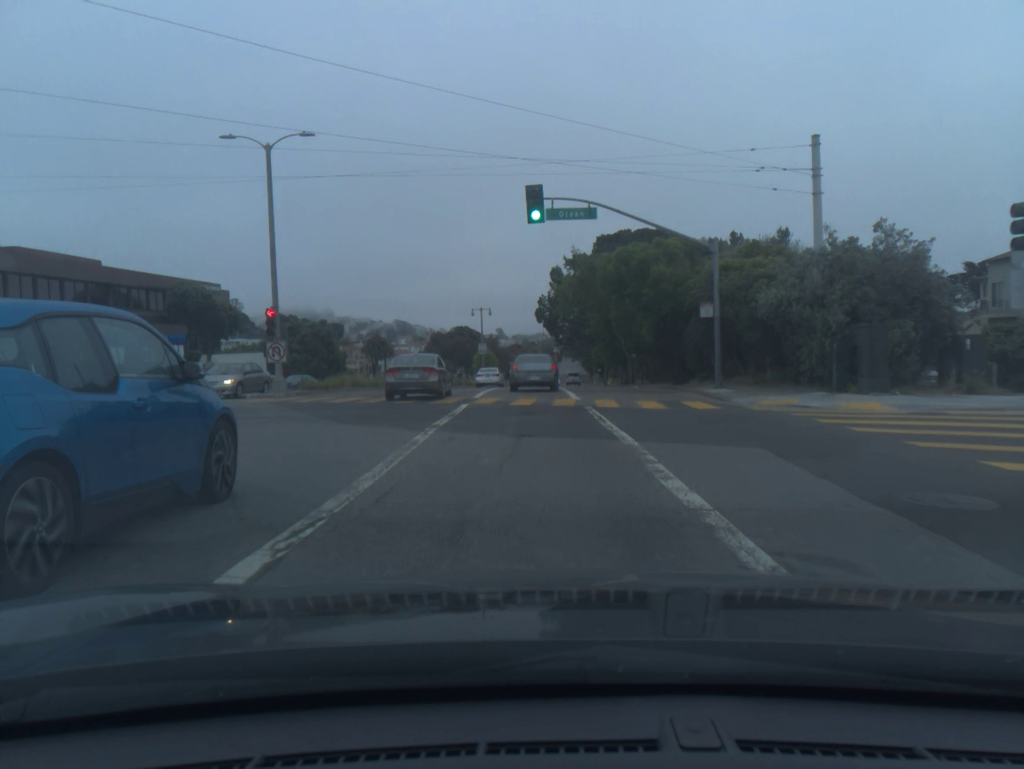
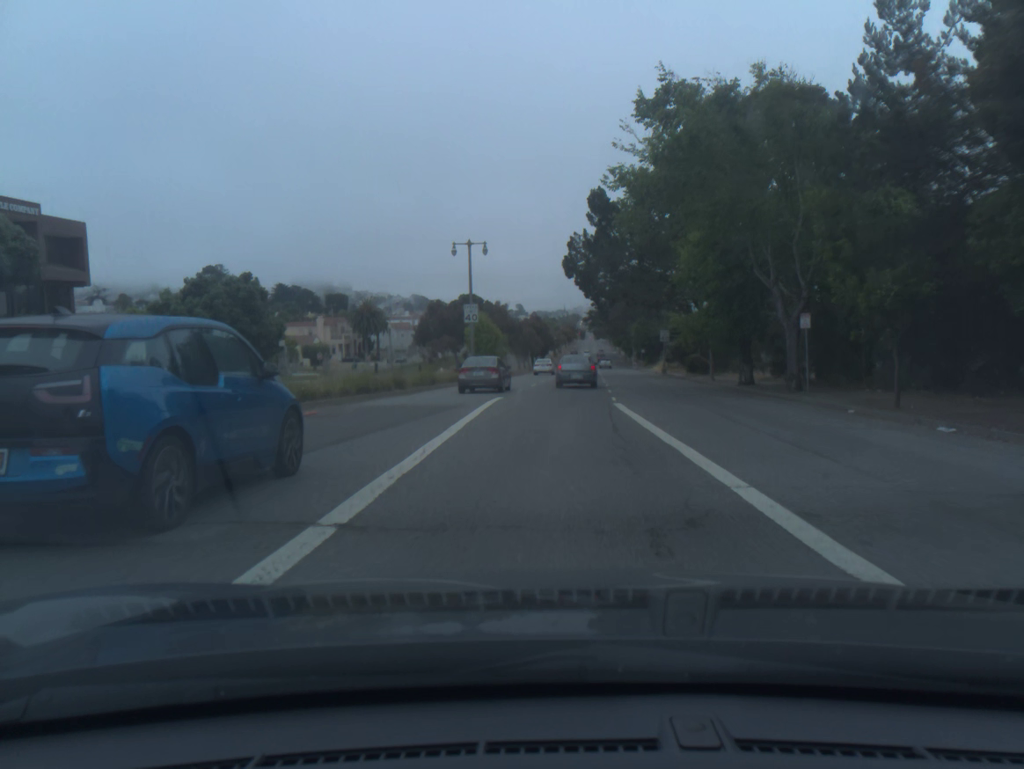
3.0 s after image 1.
(-0.8, +36.7) m; -1°
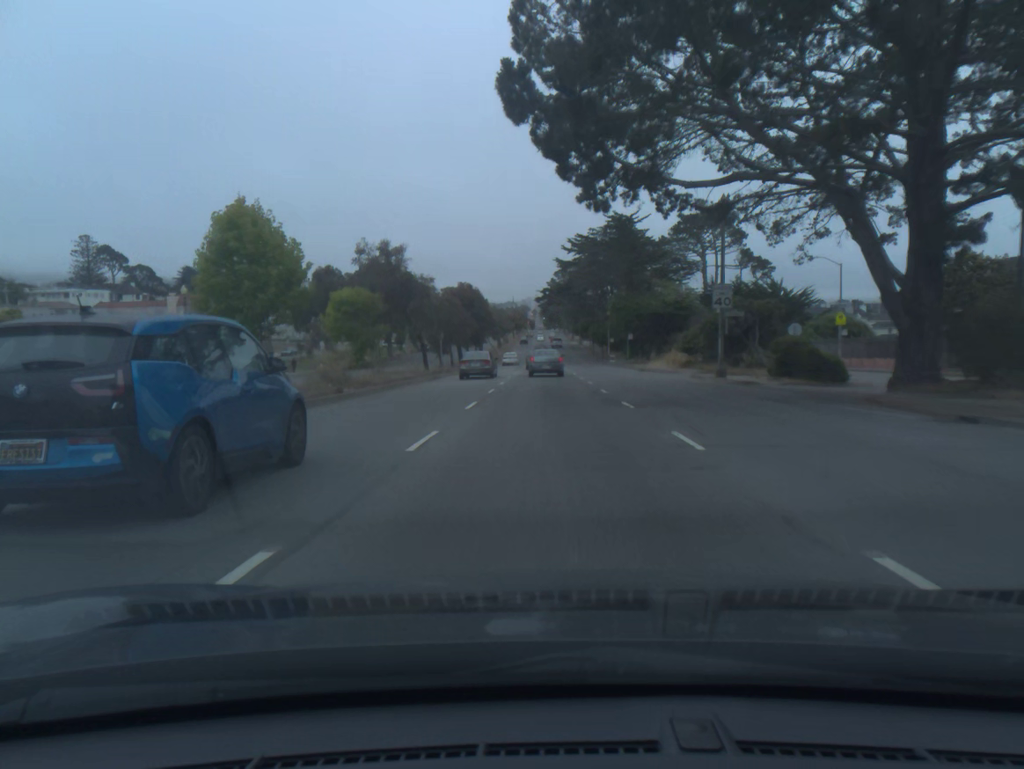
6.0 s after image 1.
(+1.2, +42.9) m; +4°
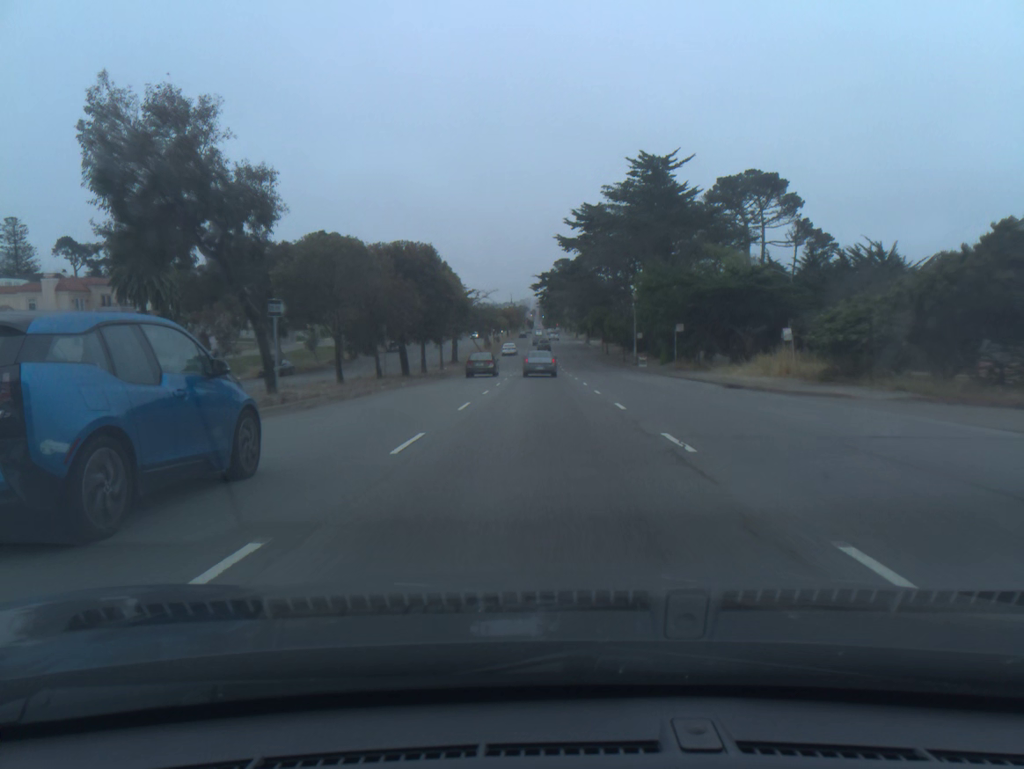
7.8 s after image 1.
(+0.1, +29.0) m; 0°
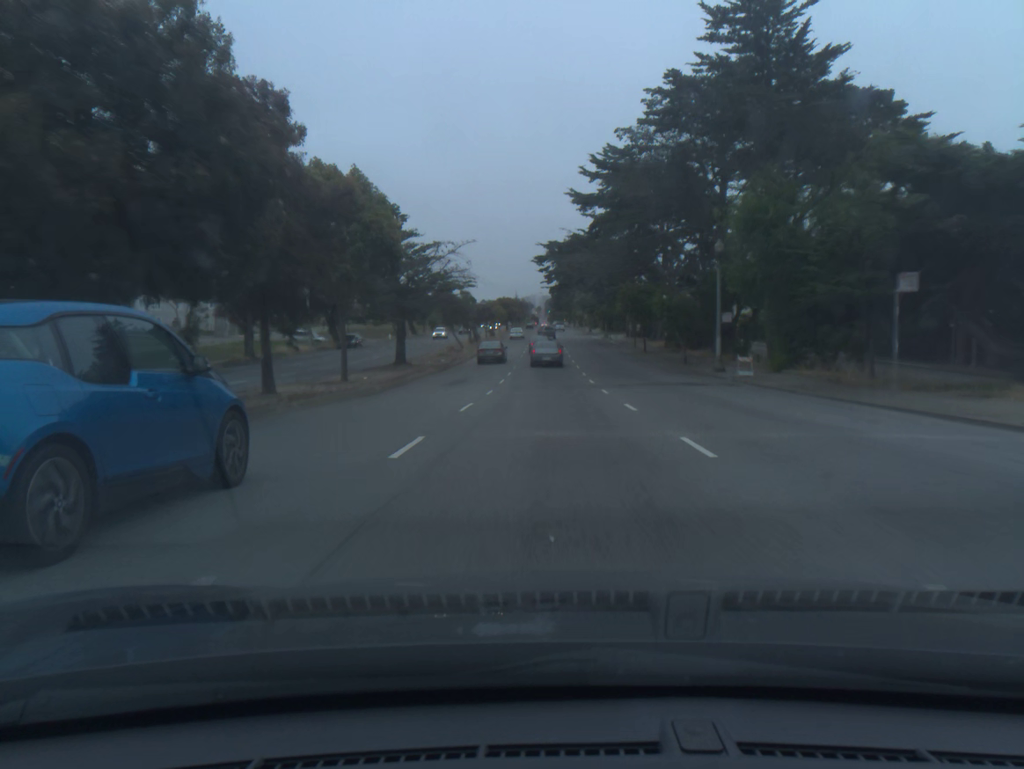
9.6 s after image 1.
(-0.2, +30.7) m; 0°
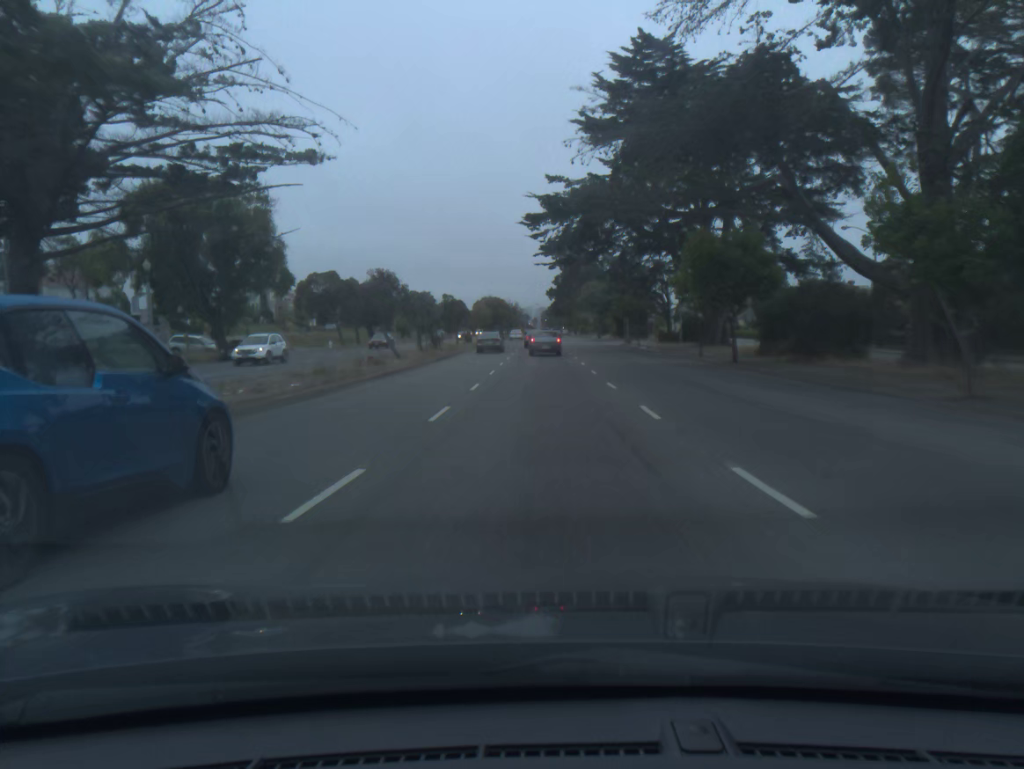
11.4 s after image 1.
(+0.1, +31.8) m; 0°
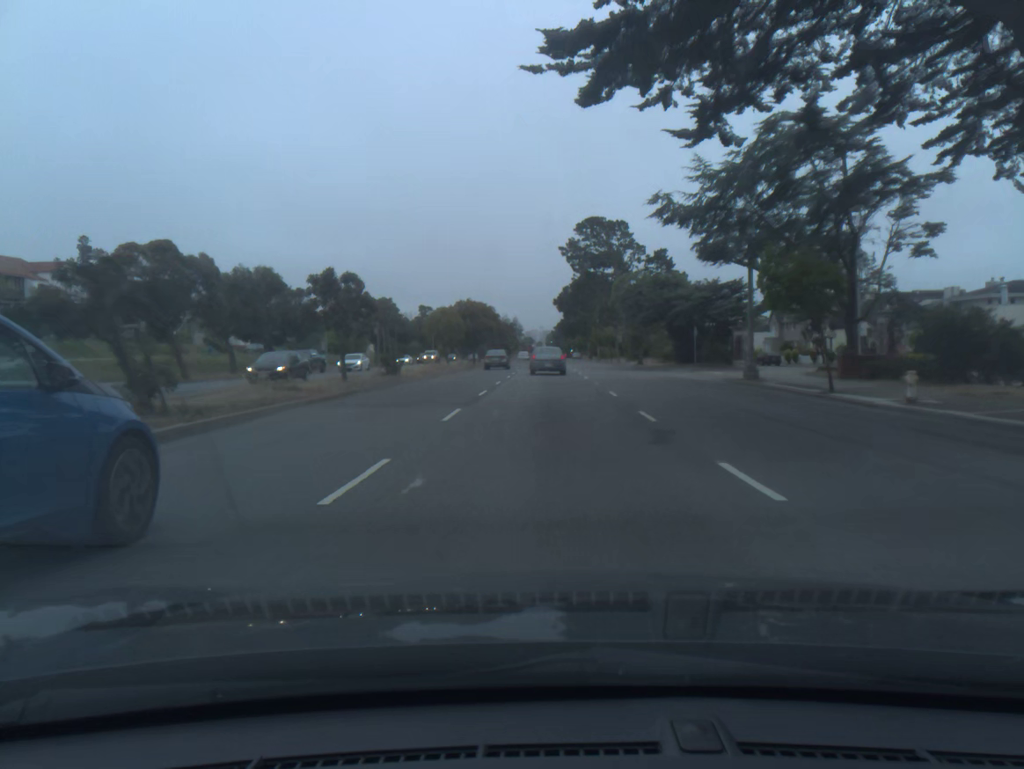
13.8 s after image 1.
(-0.3, +42.9) m; 0°
